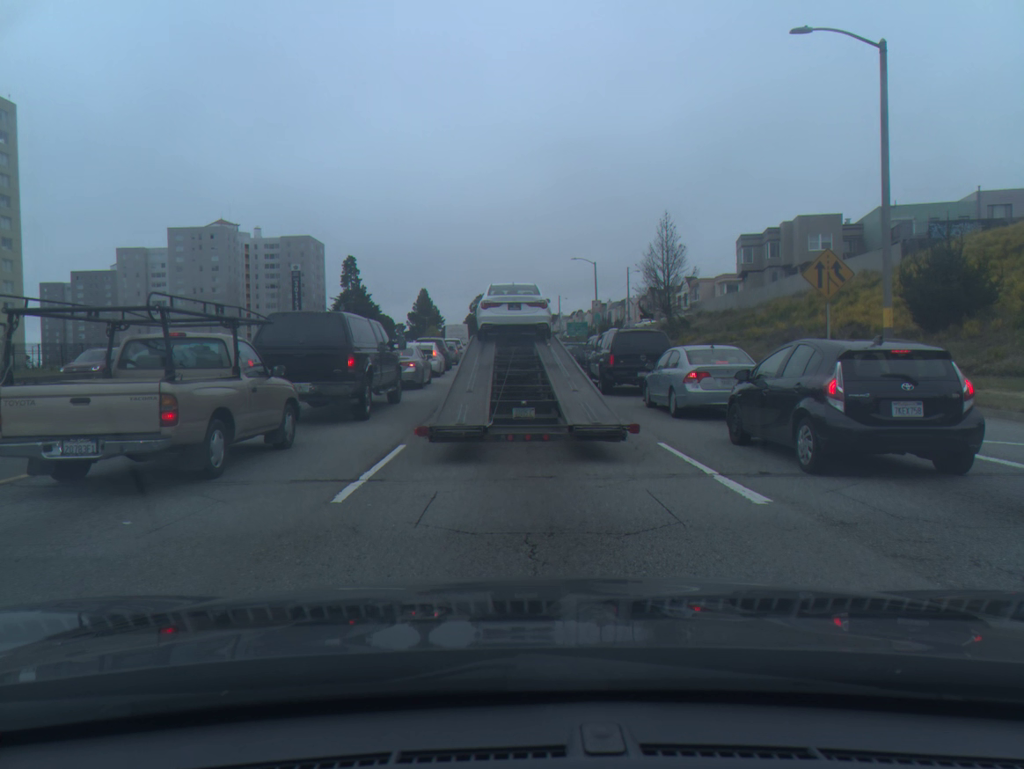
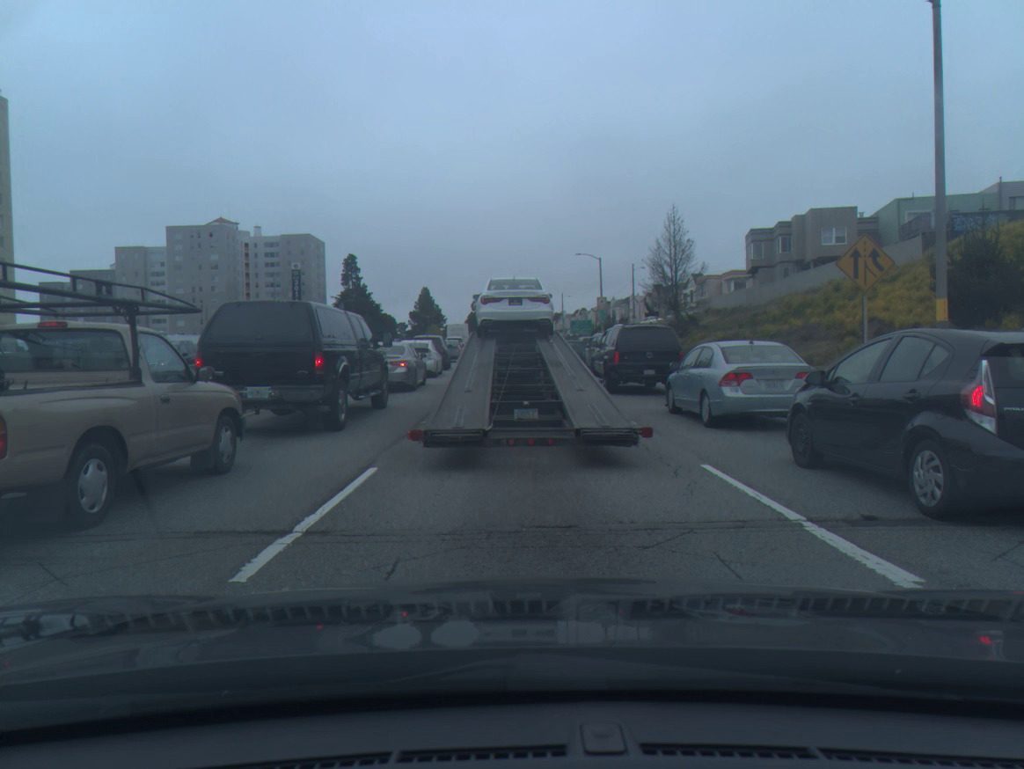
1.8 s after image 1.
(0.0, +2.4) m; 0°
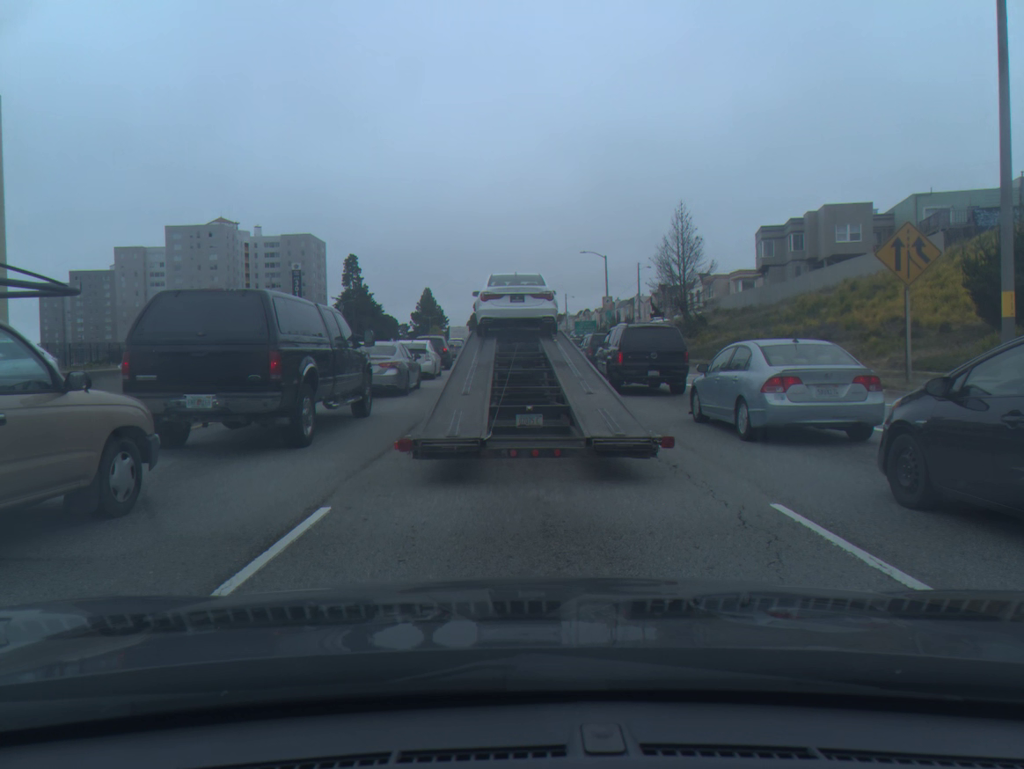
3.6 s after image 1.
(0.0, +2.3) m; 0°
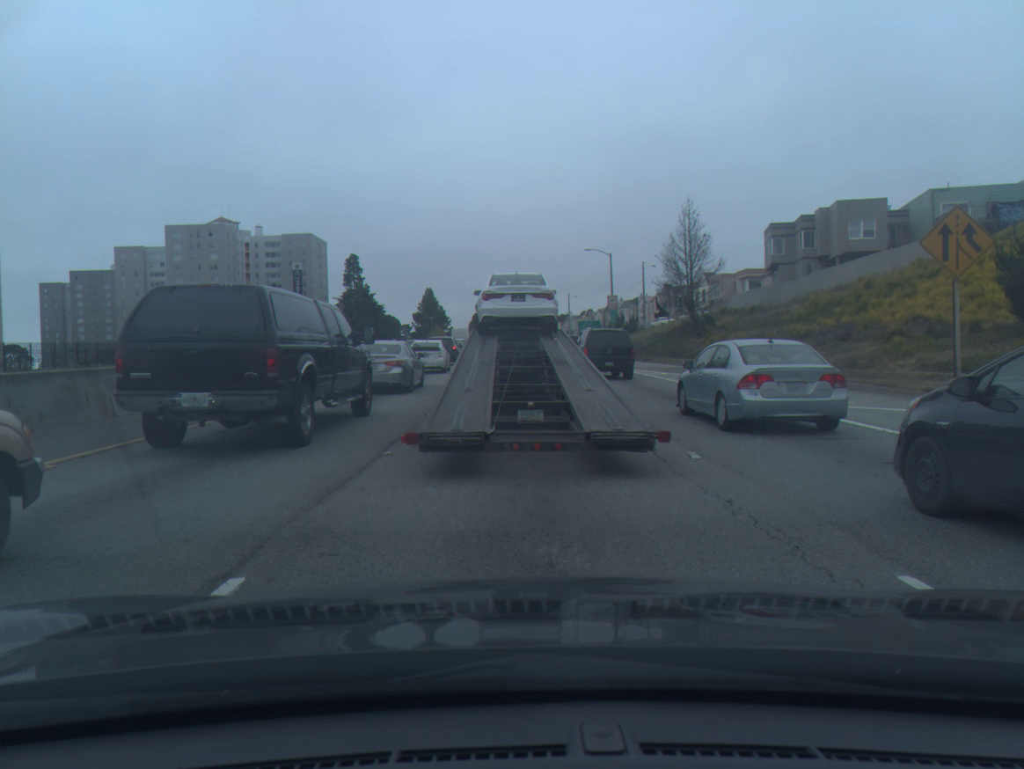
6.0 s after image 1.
(0.0, +2.1) m; 0°
